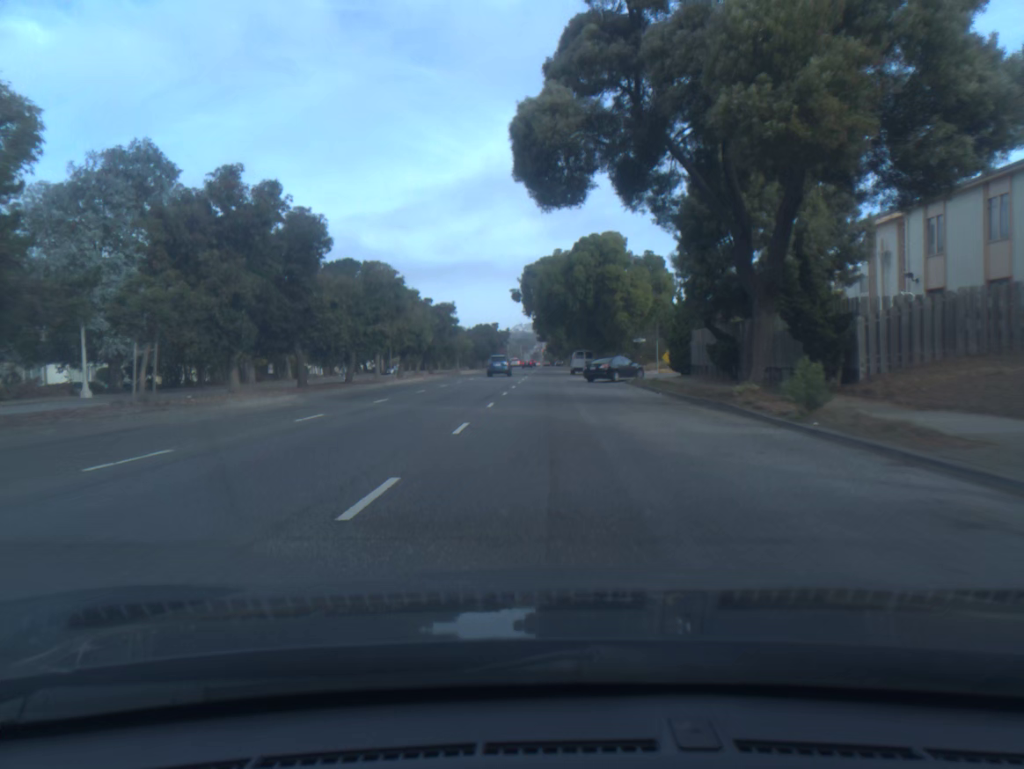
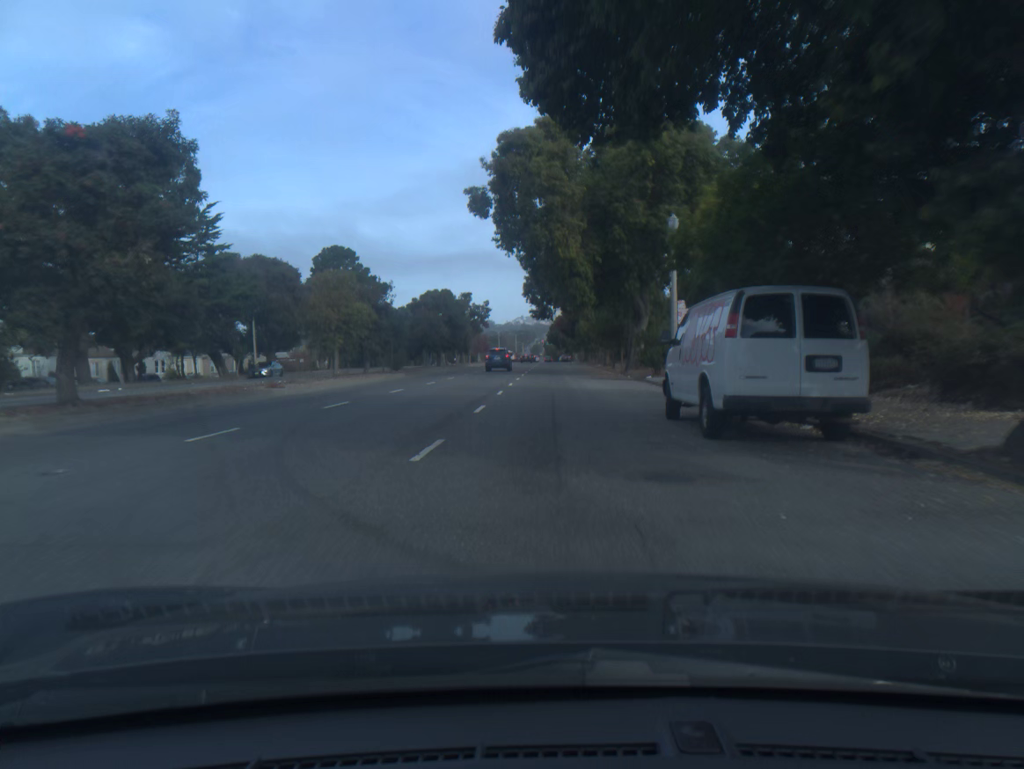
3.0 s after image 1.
(+0.2, +55.7) m; 0°
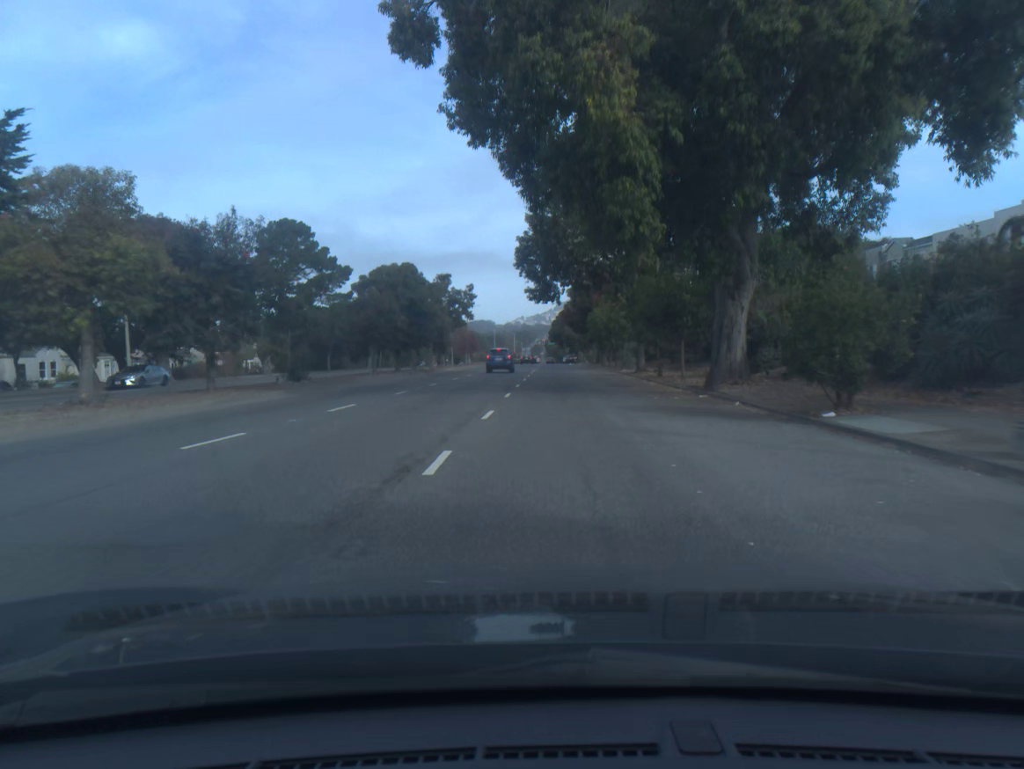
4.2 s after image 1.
(-0.1, +22.8) m; 0°
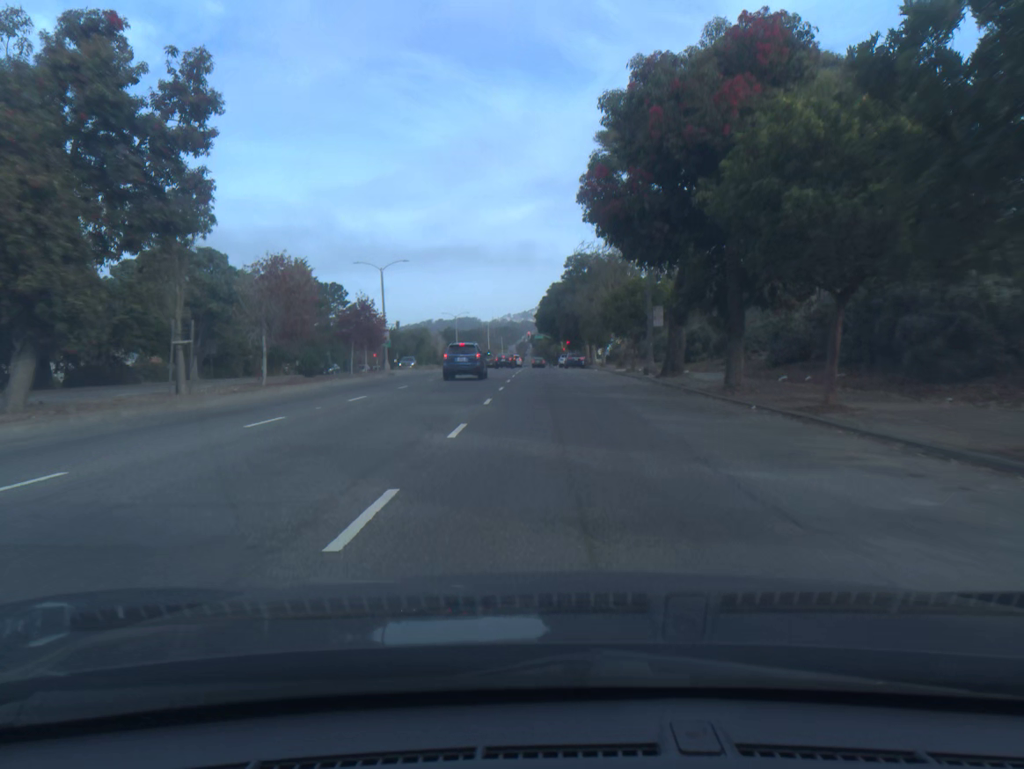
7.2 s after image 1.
(+0.5, +55.1) m; +1°
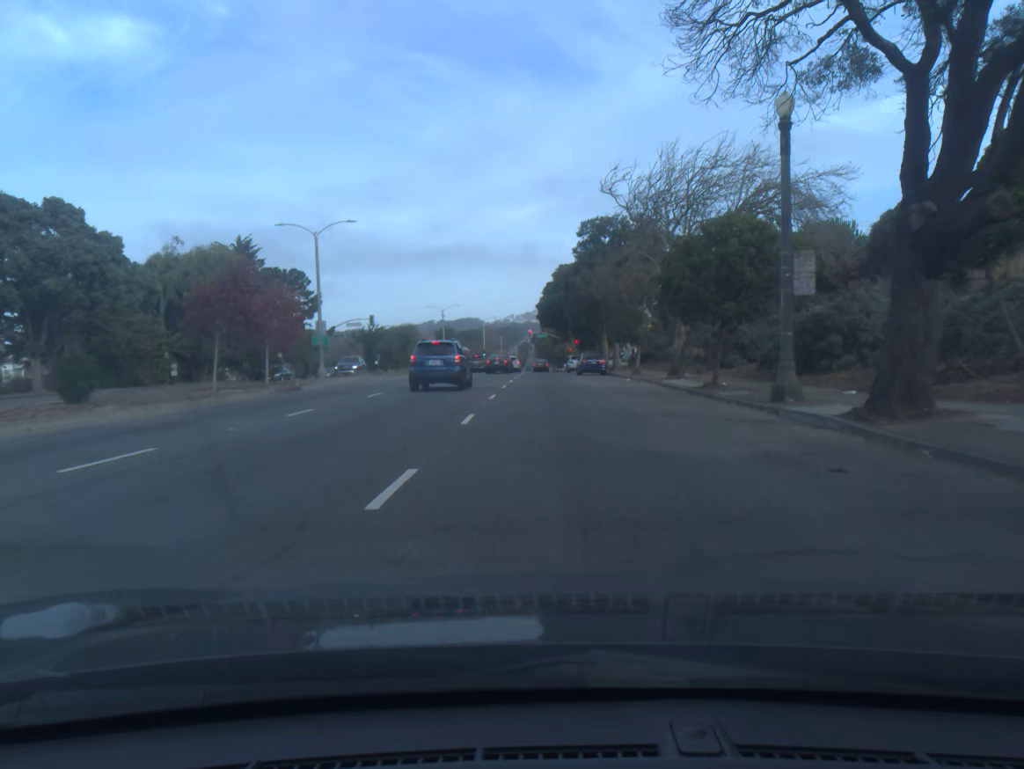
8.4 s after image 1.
(-0.1, +19.9) m; 0°
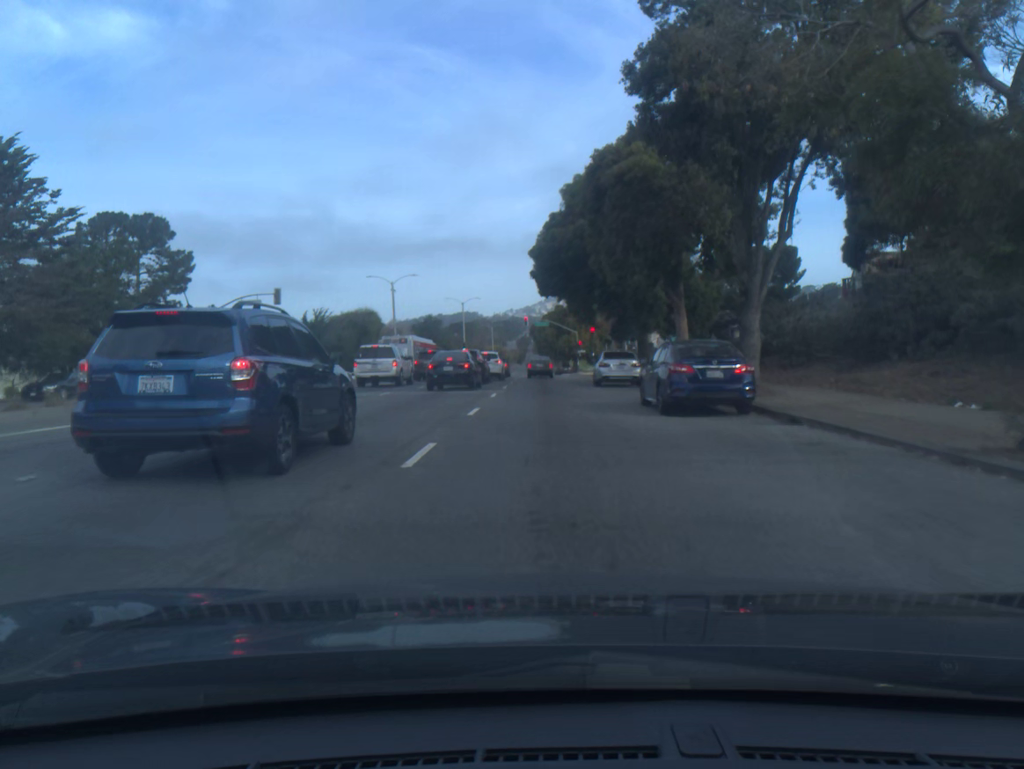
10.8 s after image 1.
(0.0, +34.4) m; 0°
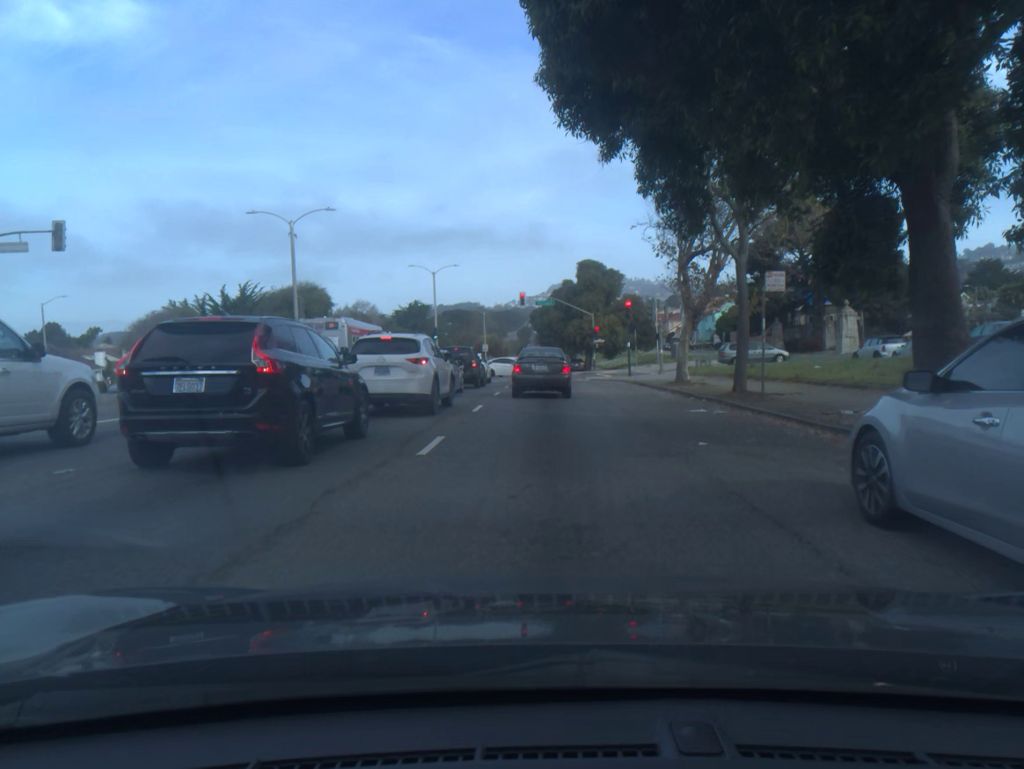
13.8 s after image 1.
(0.0, +28.9) m; 0°
